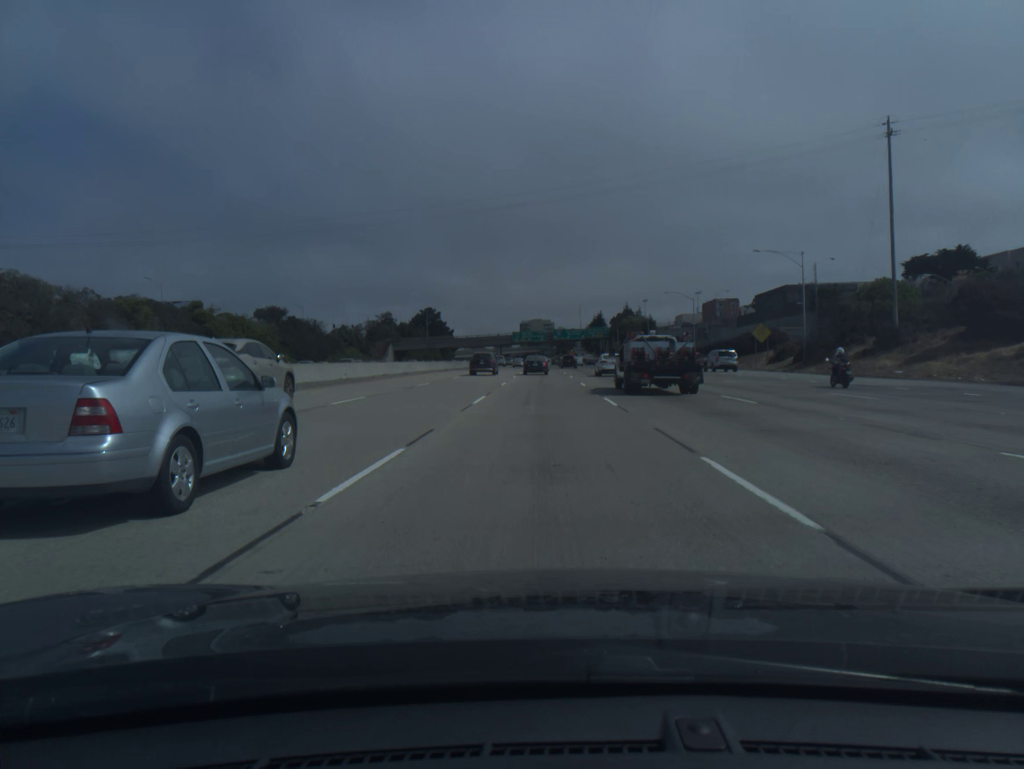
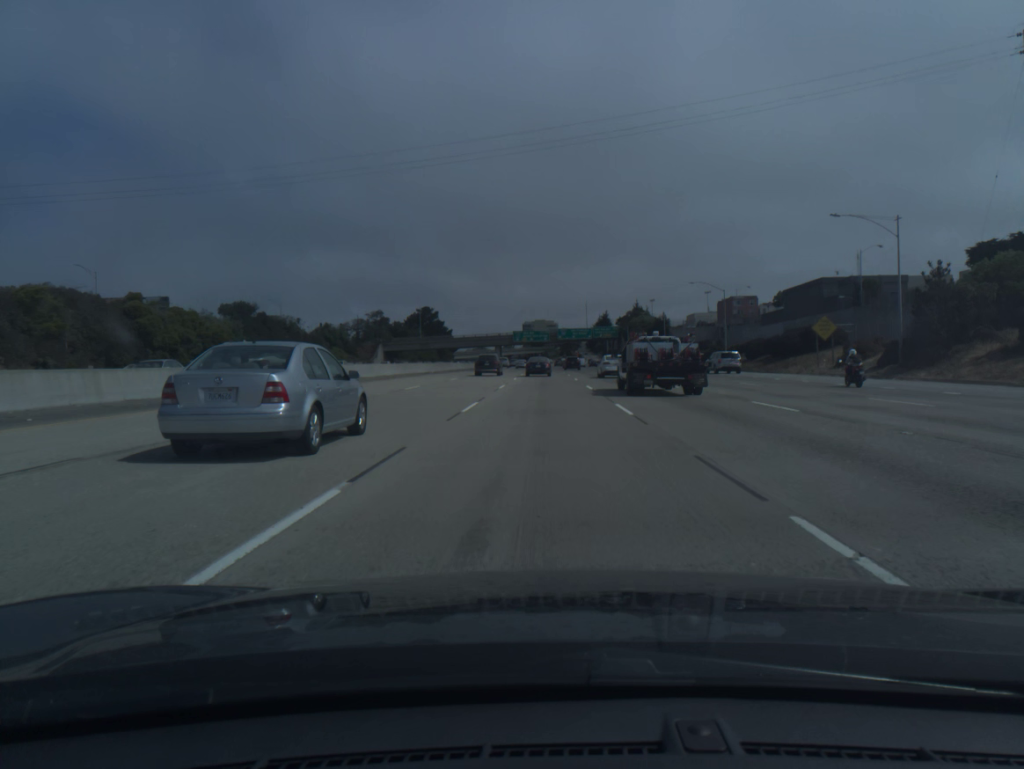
(0.0, +17.6) m; 0°
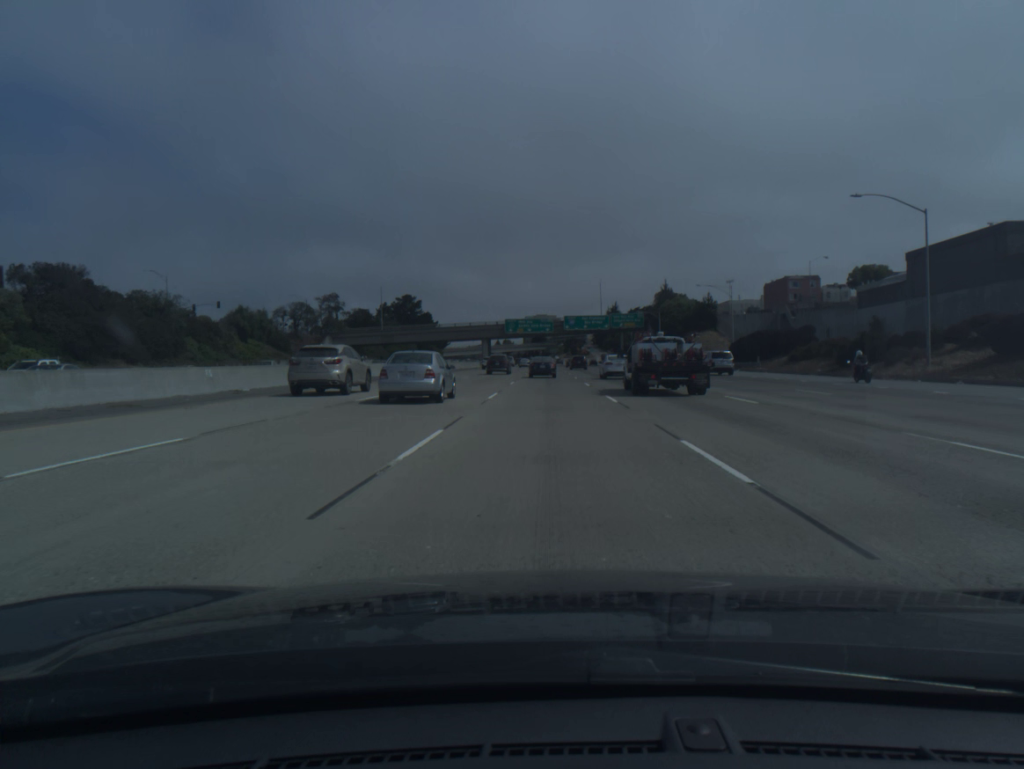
(-0.1, +51.7) m; 0°
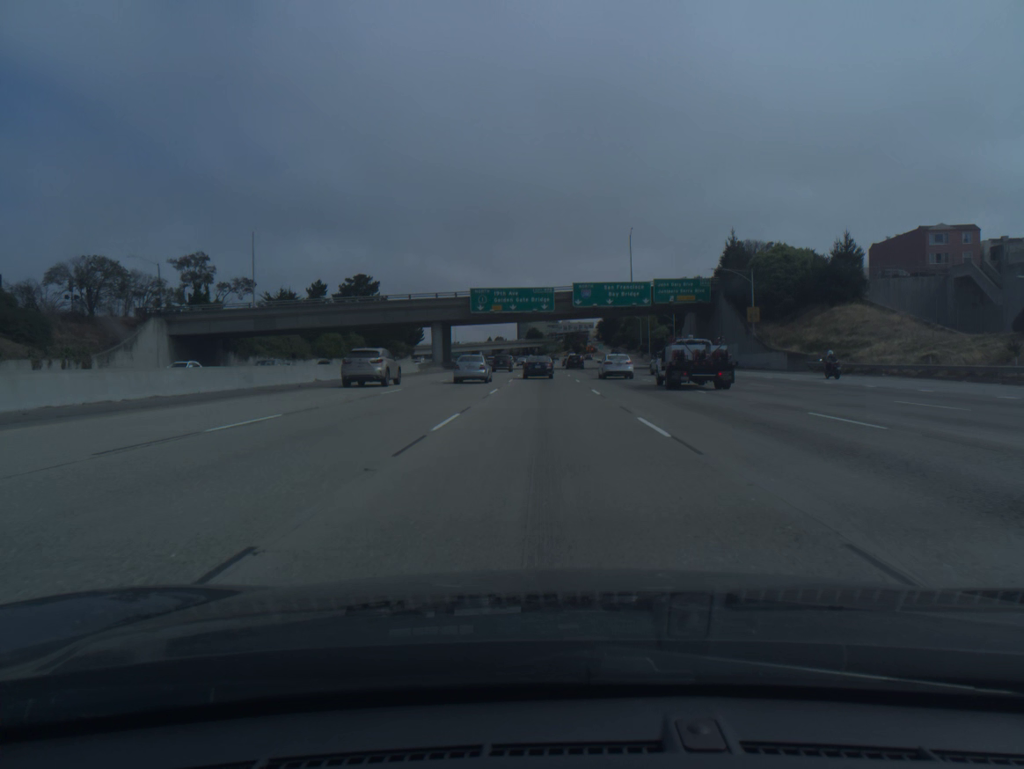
(+0.2, +66.7) m; 0°
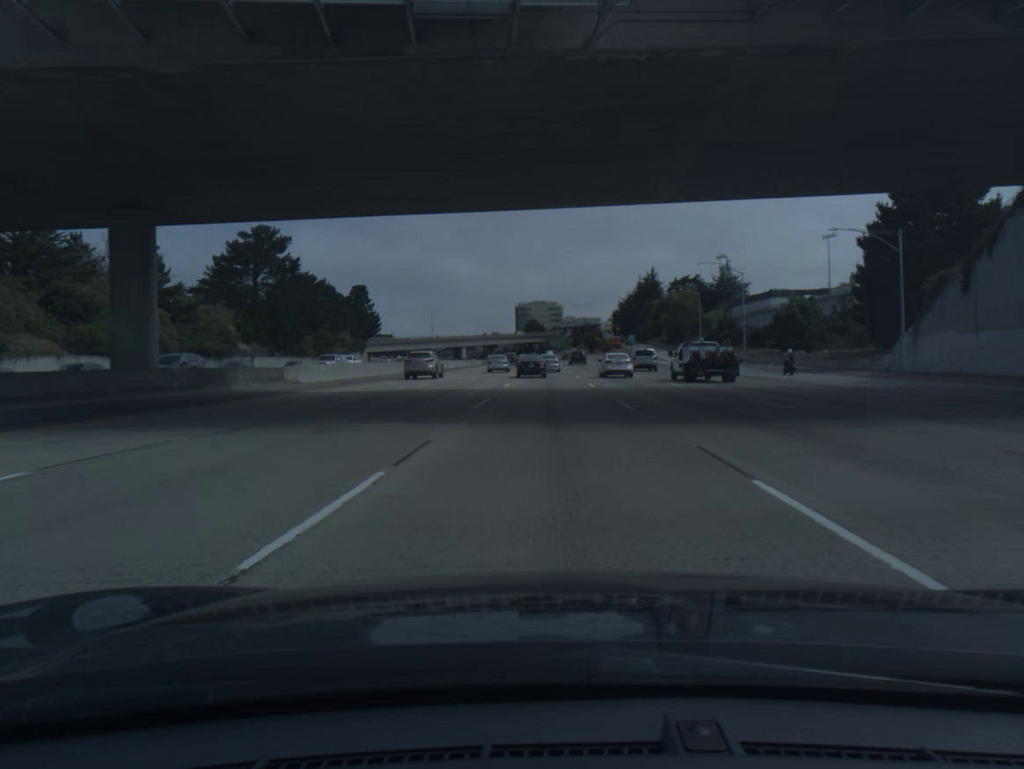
(-0.3, +79.6) m; 0°
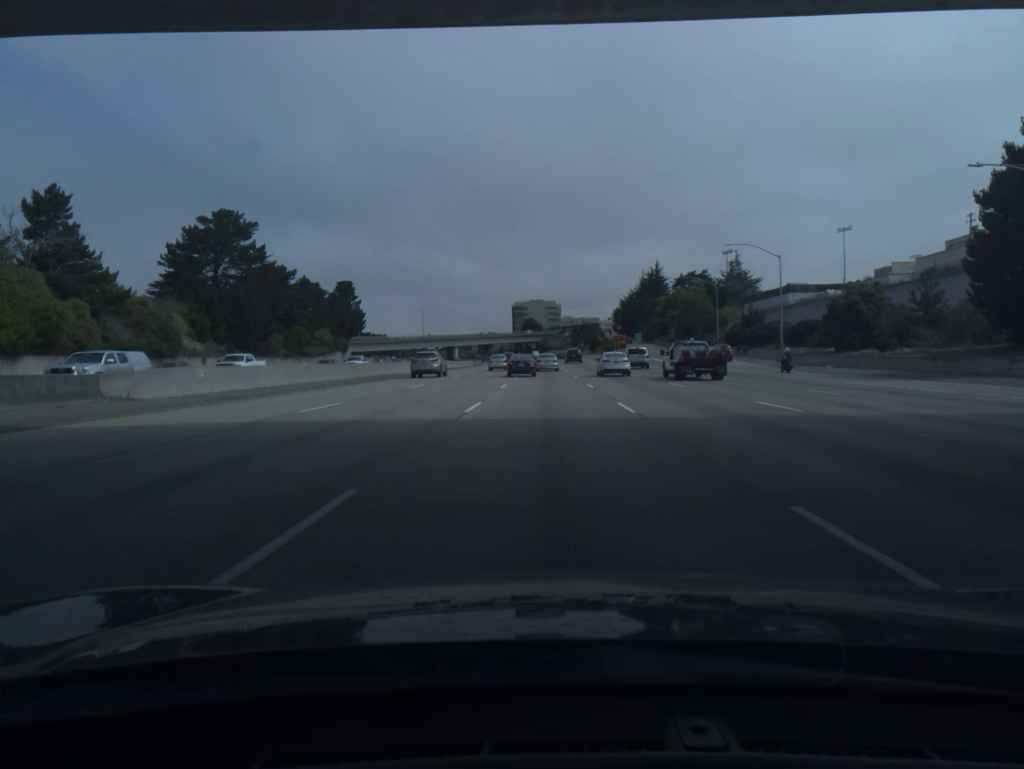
(0.0, +15.4) m; 0°
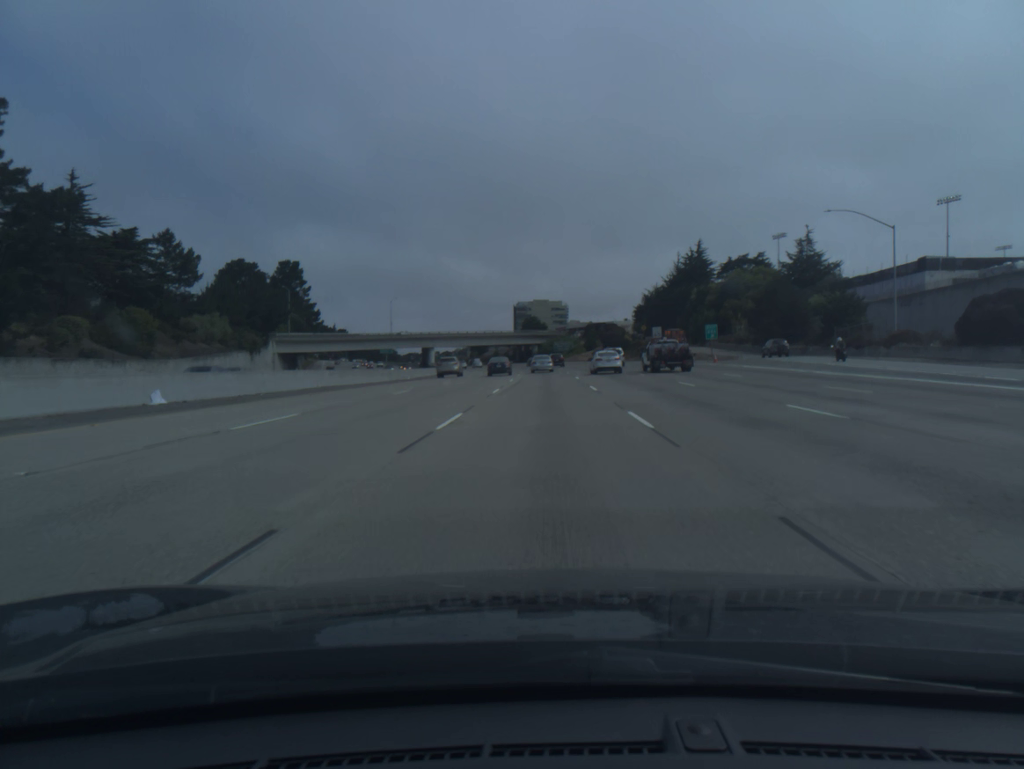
(0.0, +60.9) m; 0°
